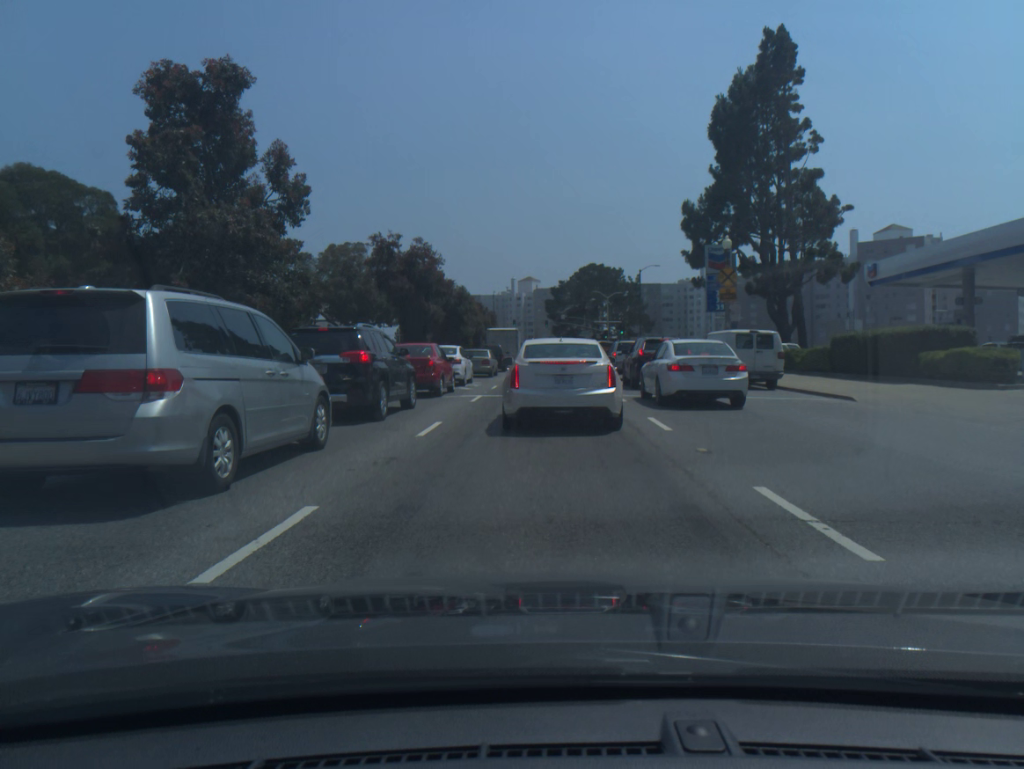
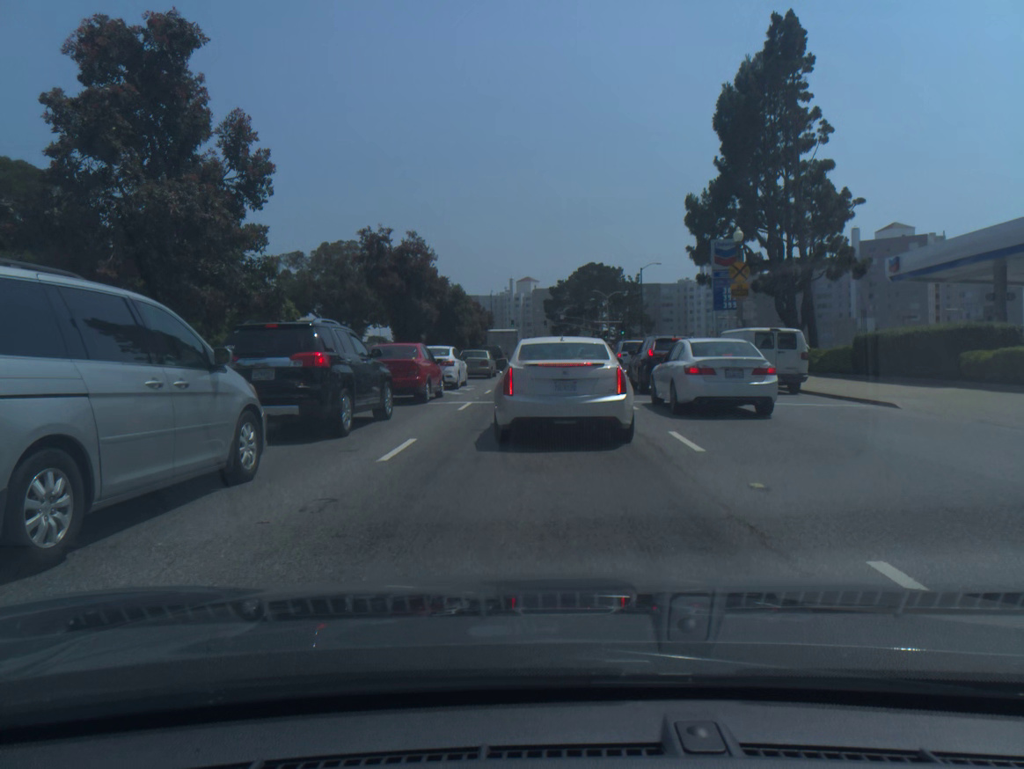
(0.0, +2.5) m; 0°
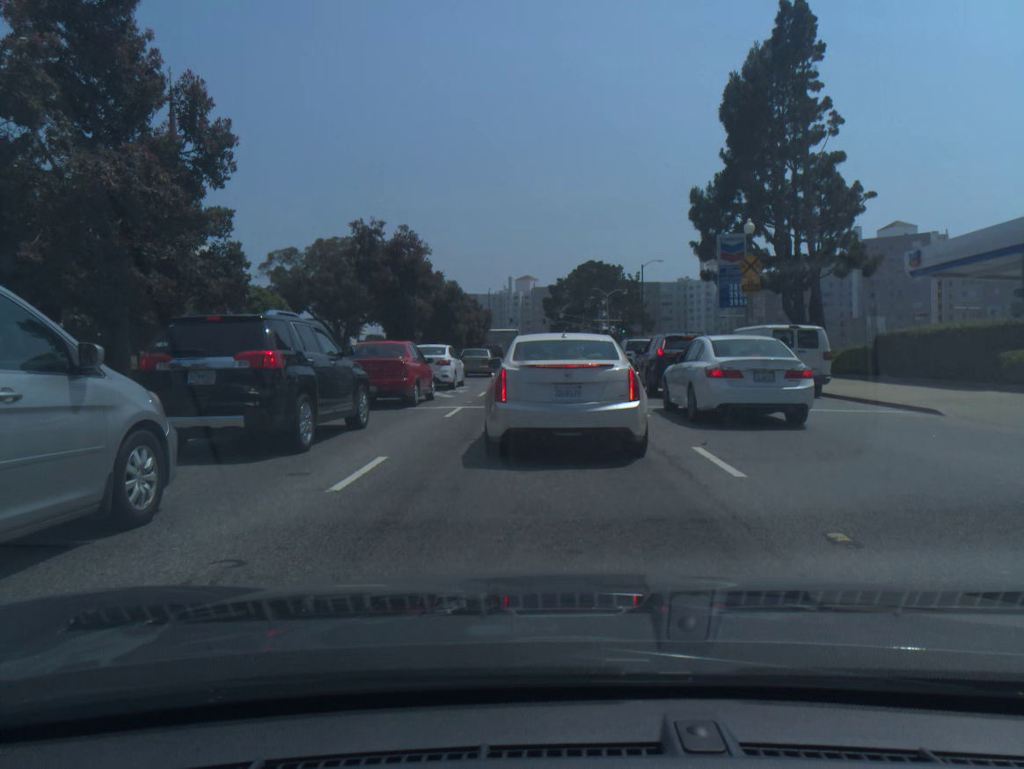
(0.0, +2.0) m; 0°
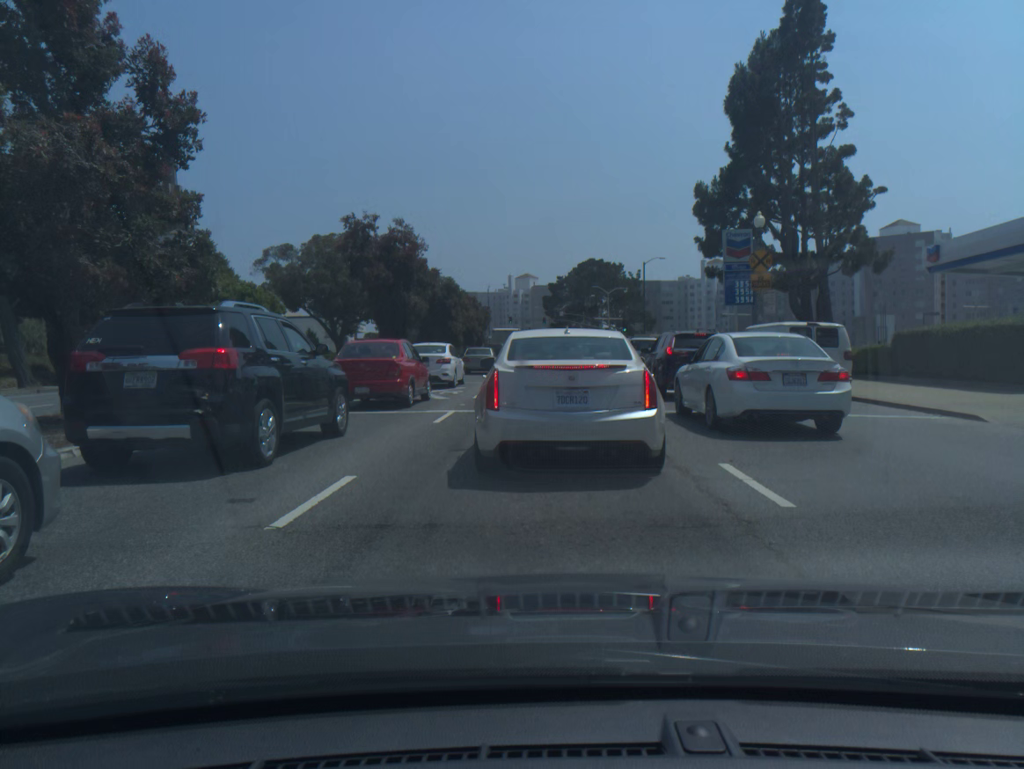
(0.0, +1.5) m; 0°
